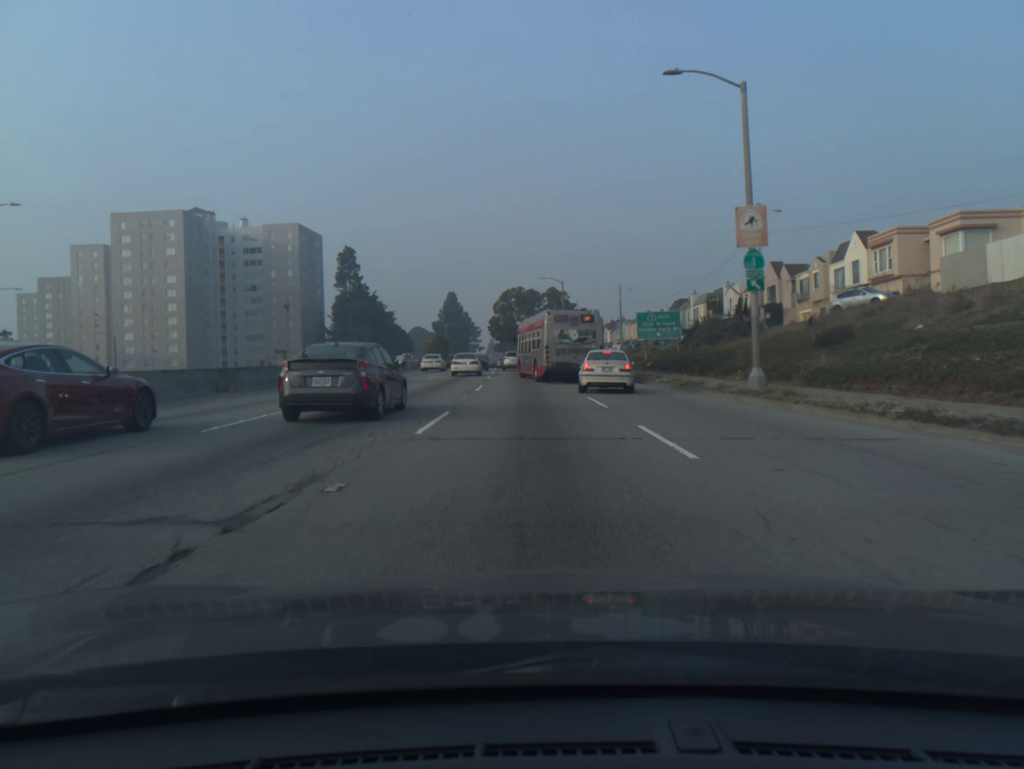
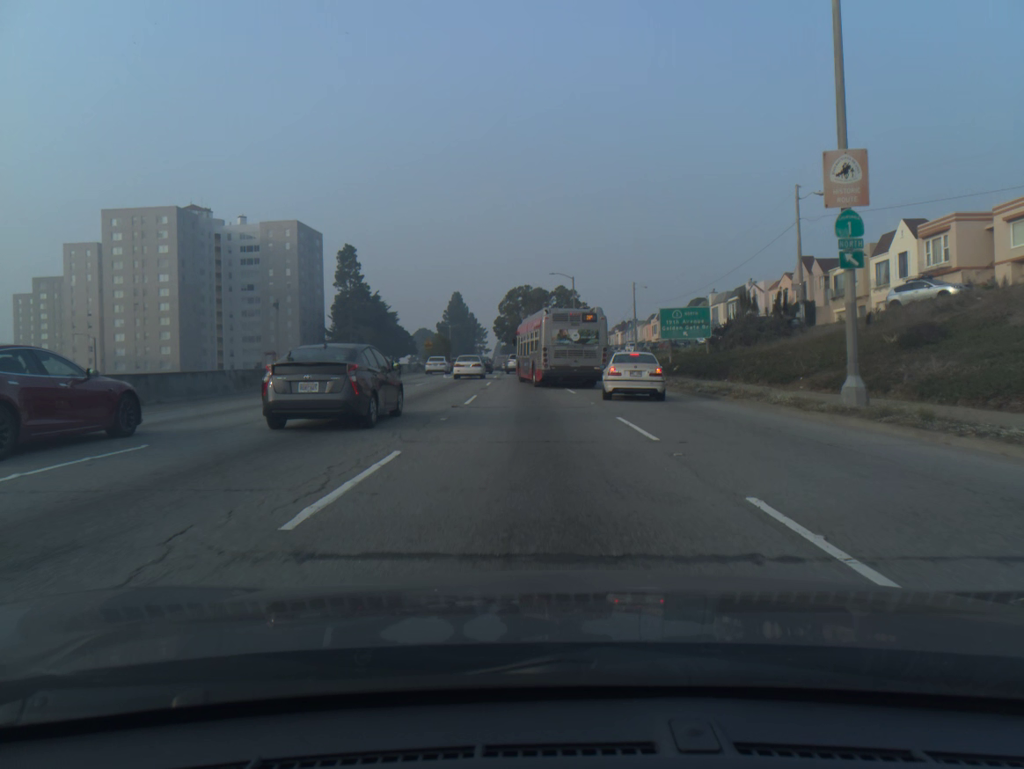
(0.0, +6.5) m; -1°
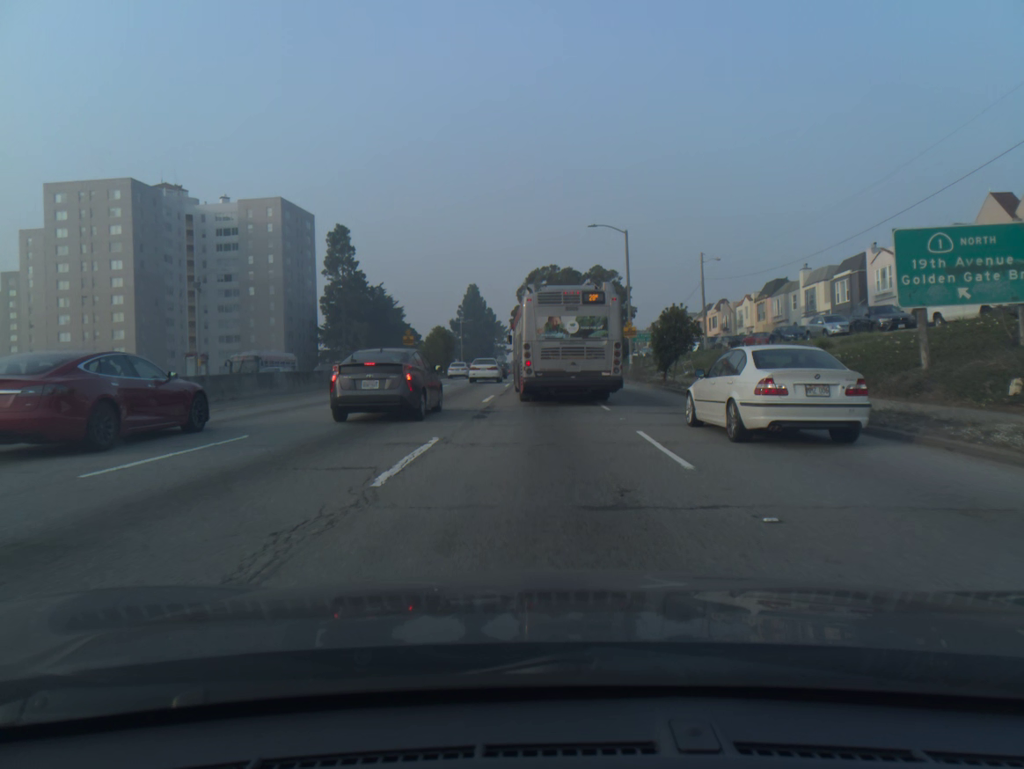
(-0.5, +27.7) m; -2°
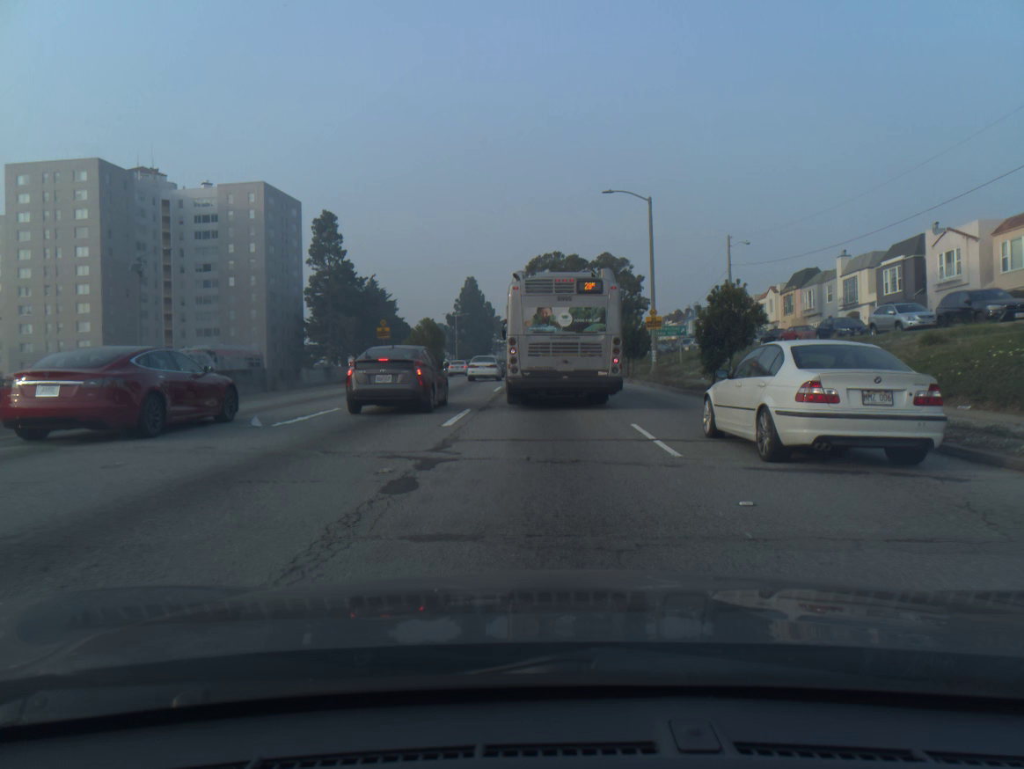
(0.0, +9.4) m; 0°
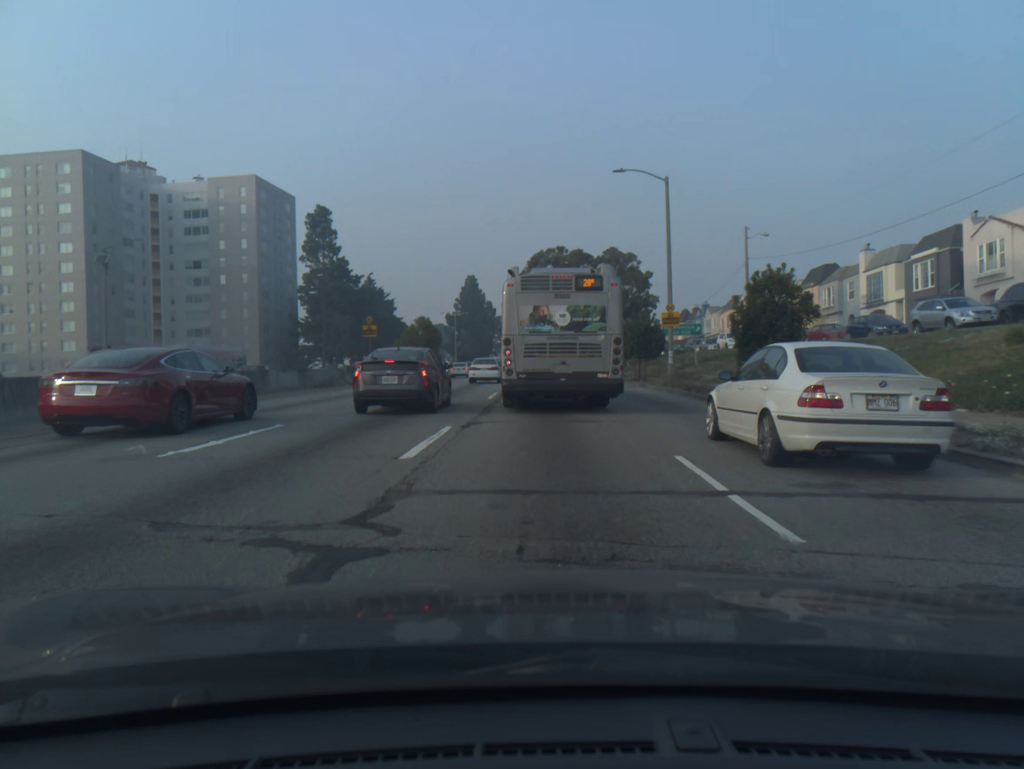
(0.0, +4.3) m; 0°
